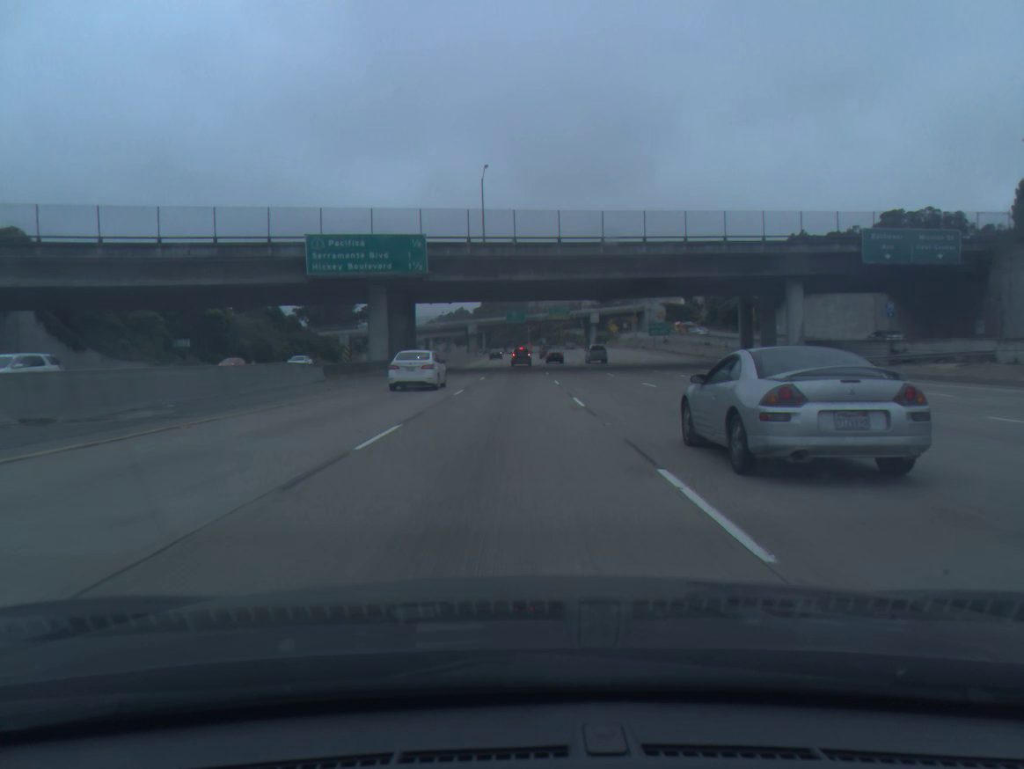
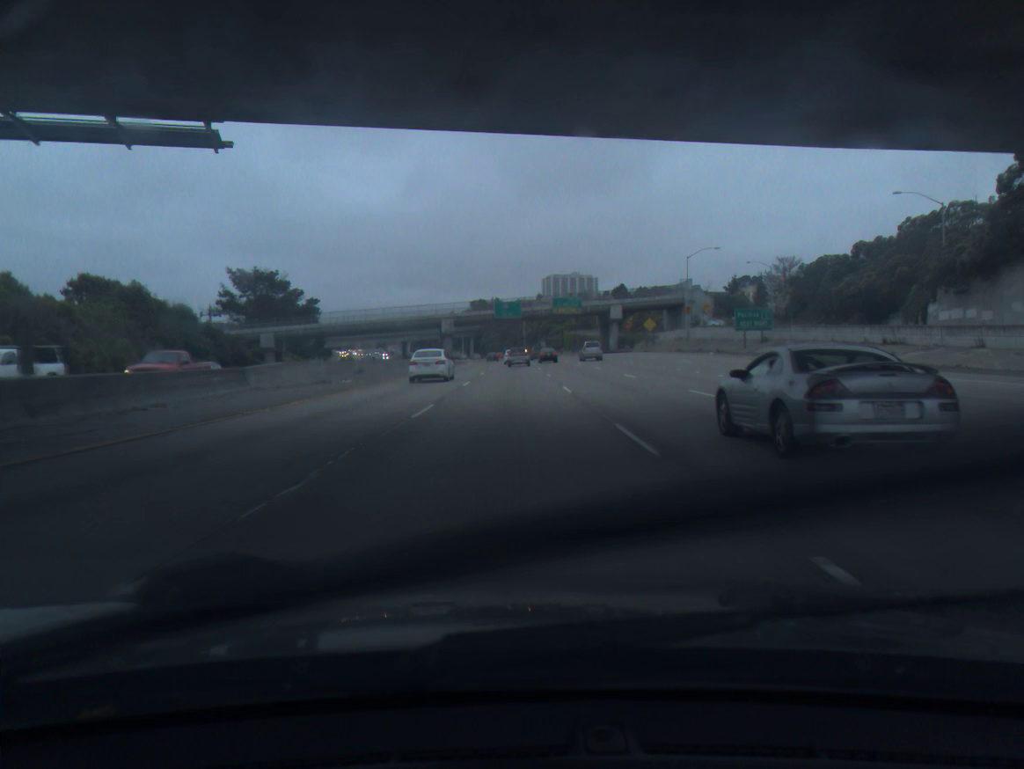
(0.0, +53.8) m; 0°
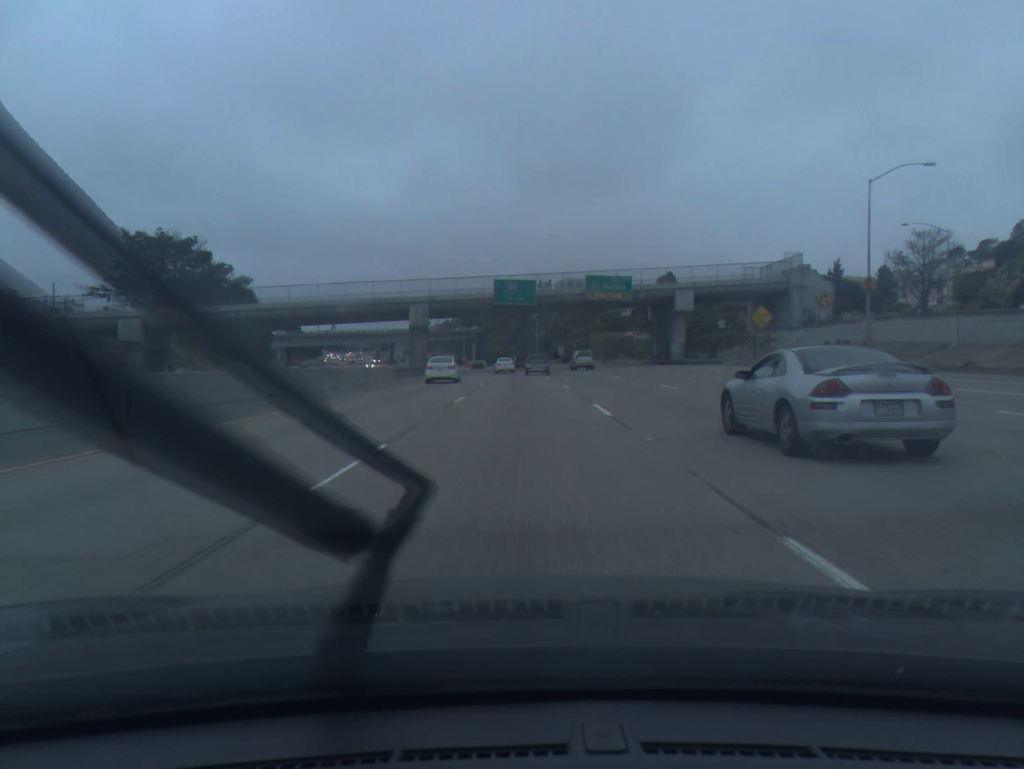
(-0.3, +51.8) m; -1°
